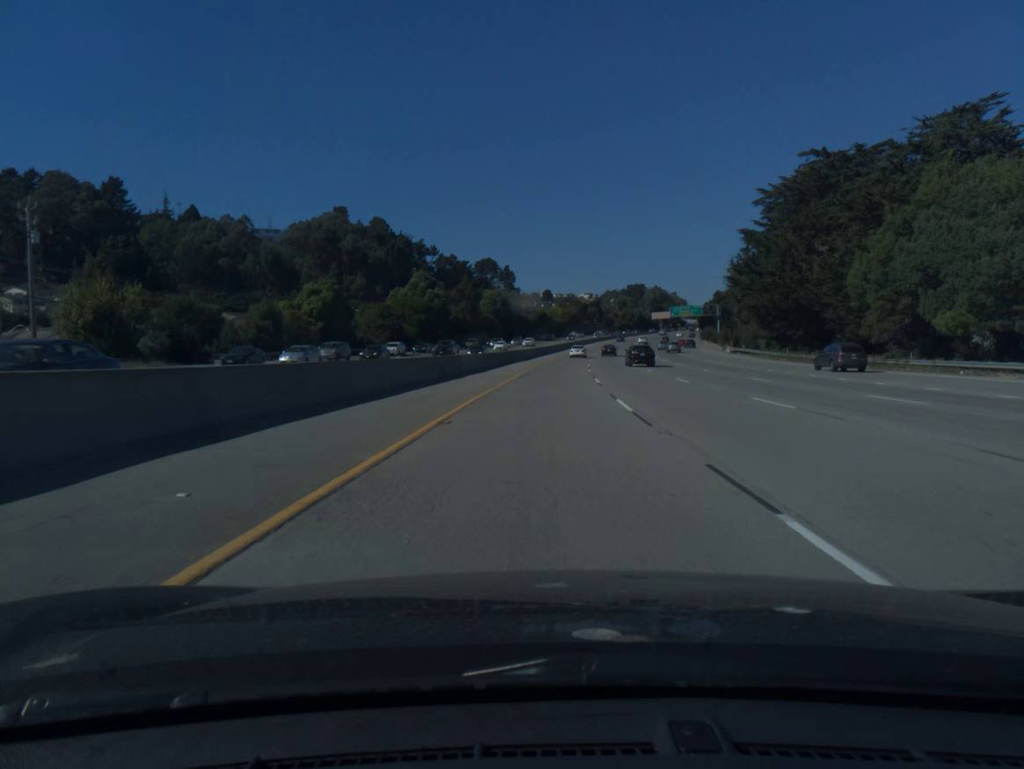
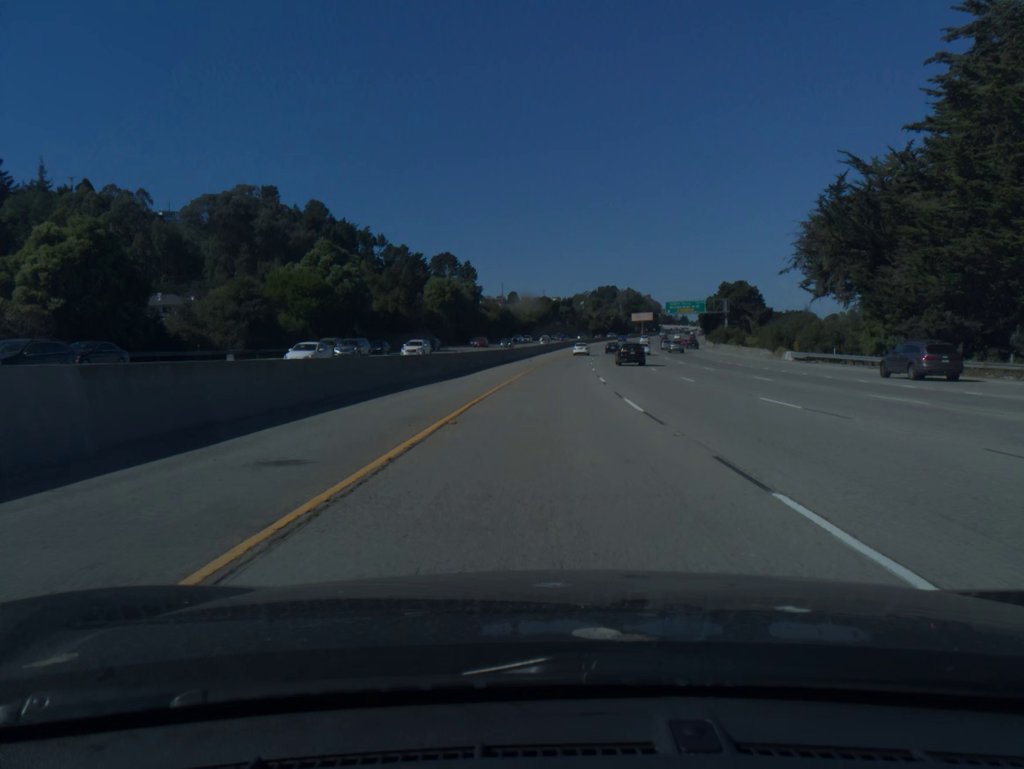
(+0.8, +43.8) m; +2°
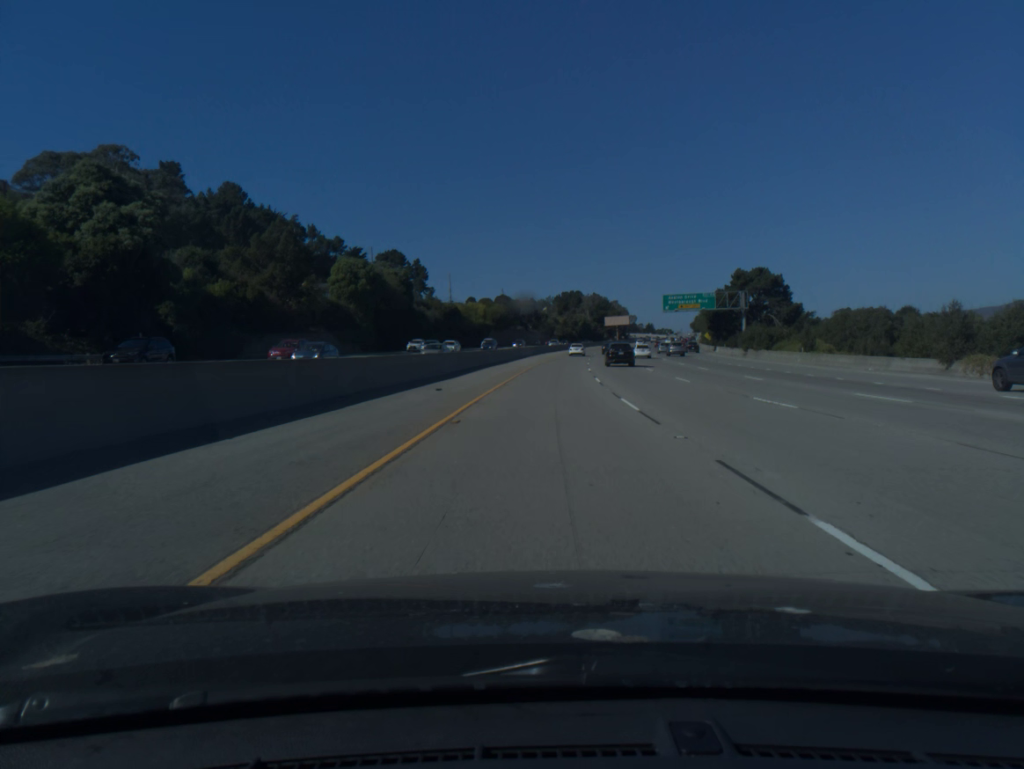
(+1.1, +43.6) m; +3°
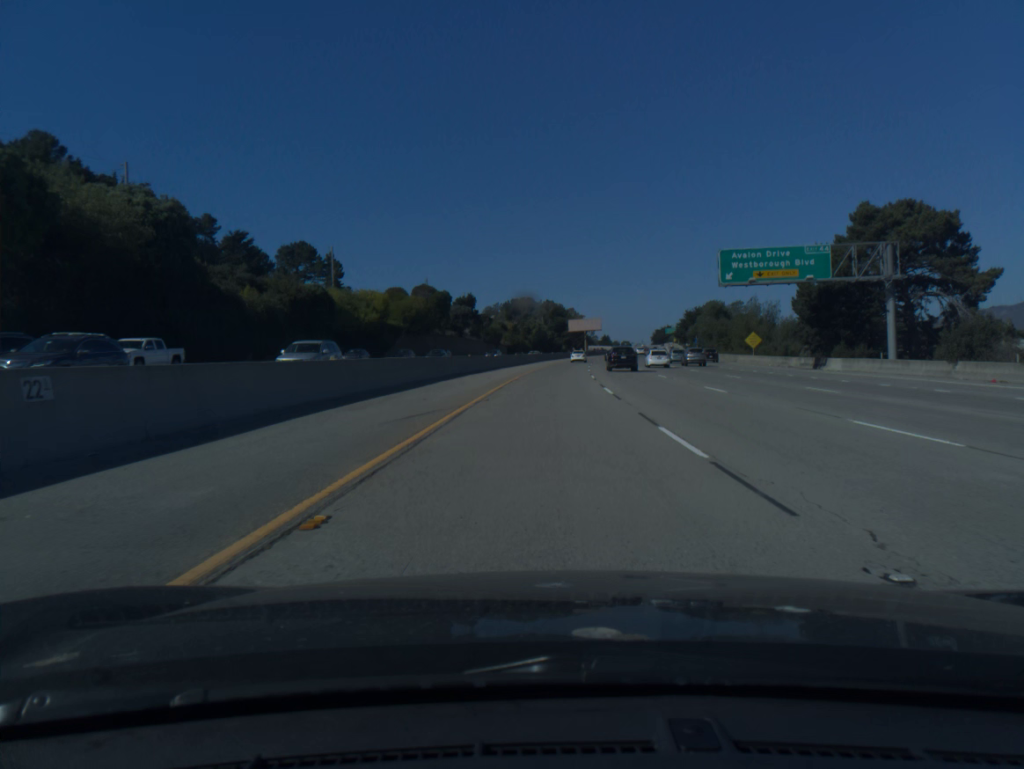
(+2.2, +65.9) m; +4°
